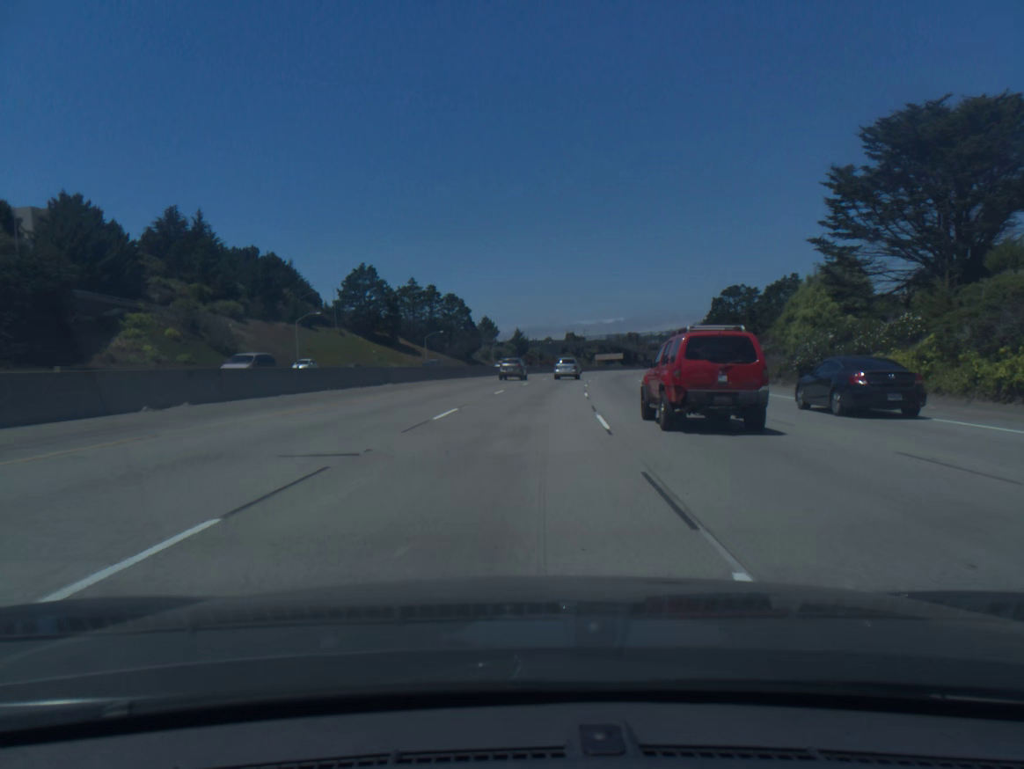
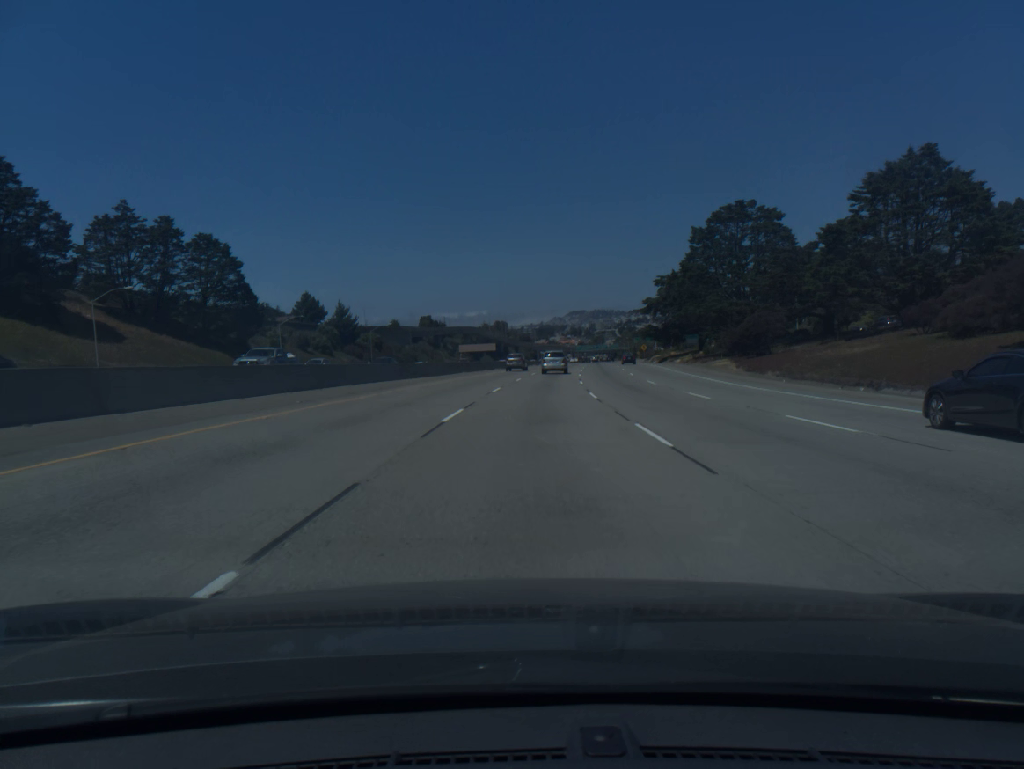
(+7.4, +88.8) m; +10°
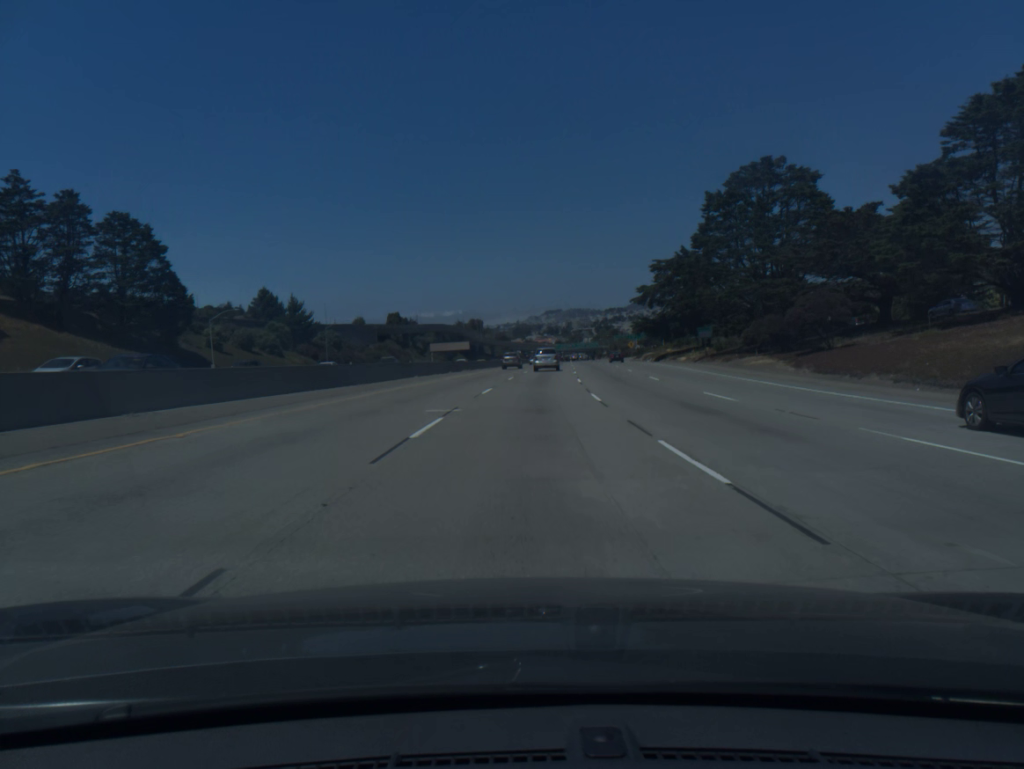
(+0.3, +17.8) m; +2°
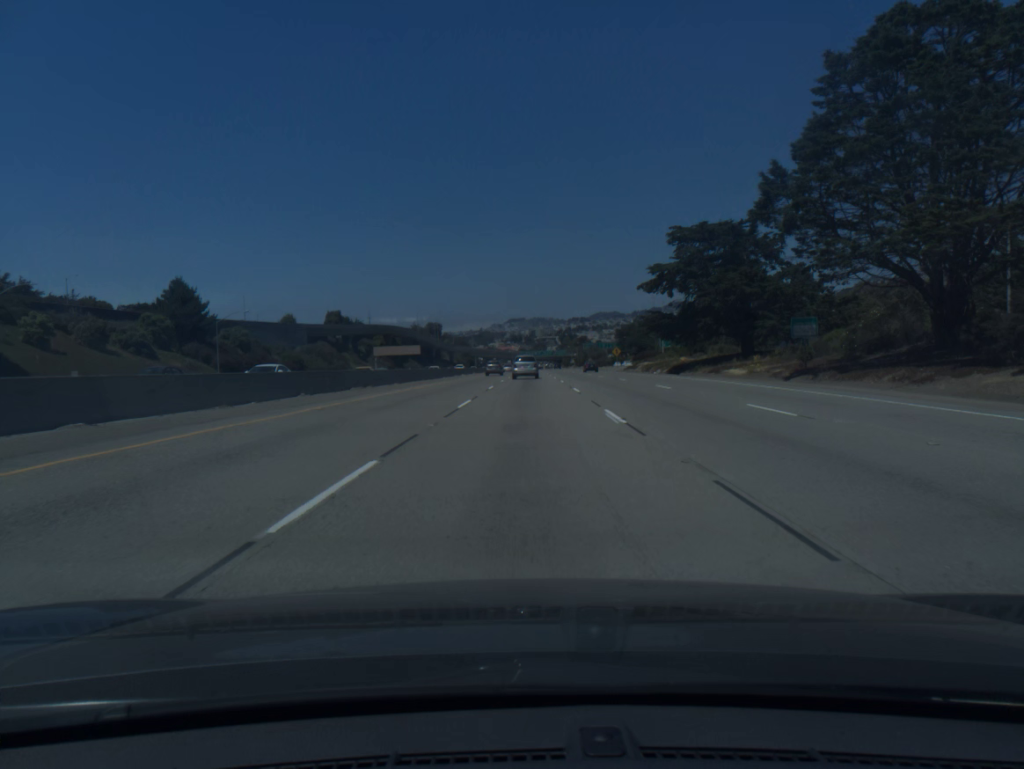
(+0.9, +35.5) m; +3°
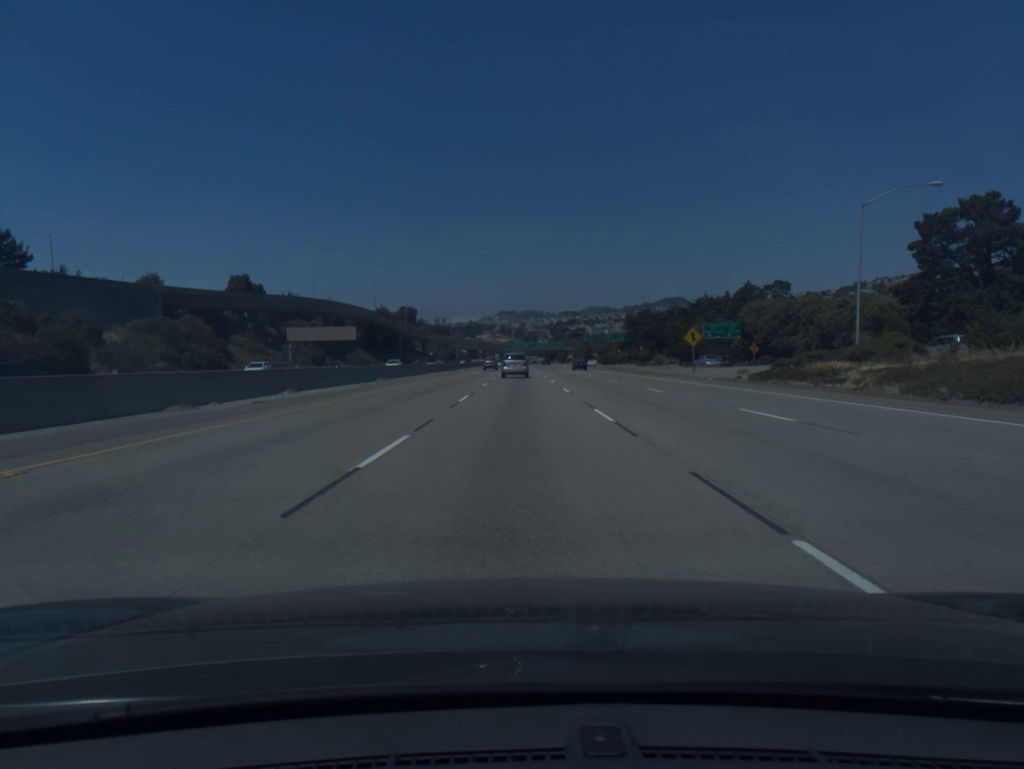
(+1.1, +70.2) m; +1°
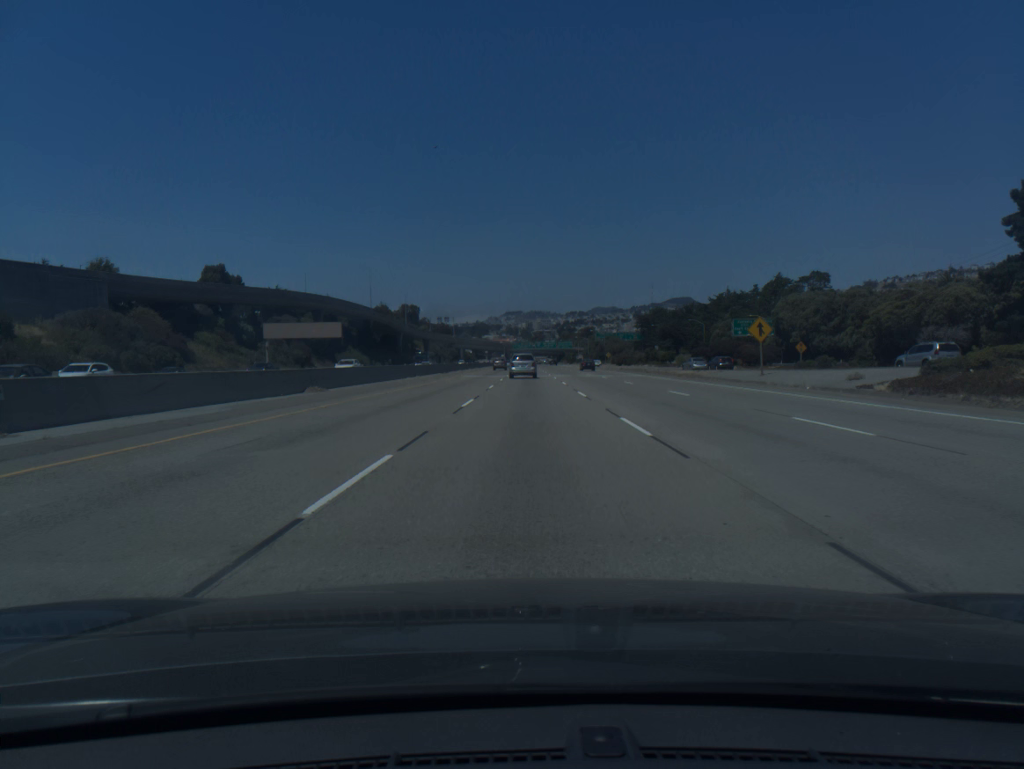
(-0.1, +17.4) m; -1°
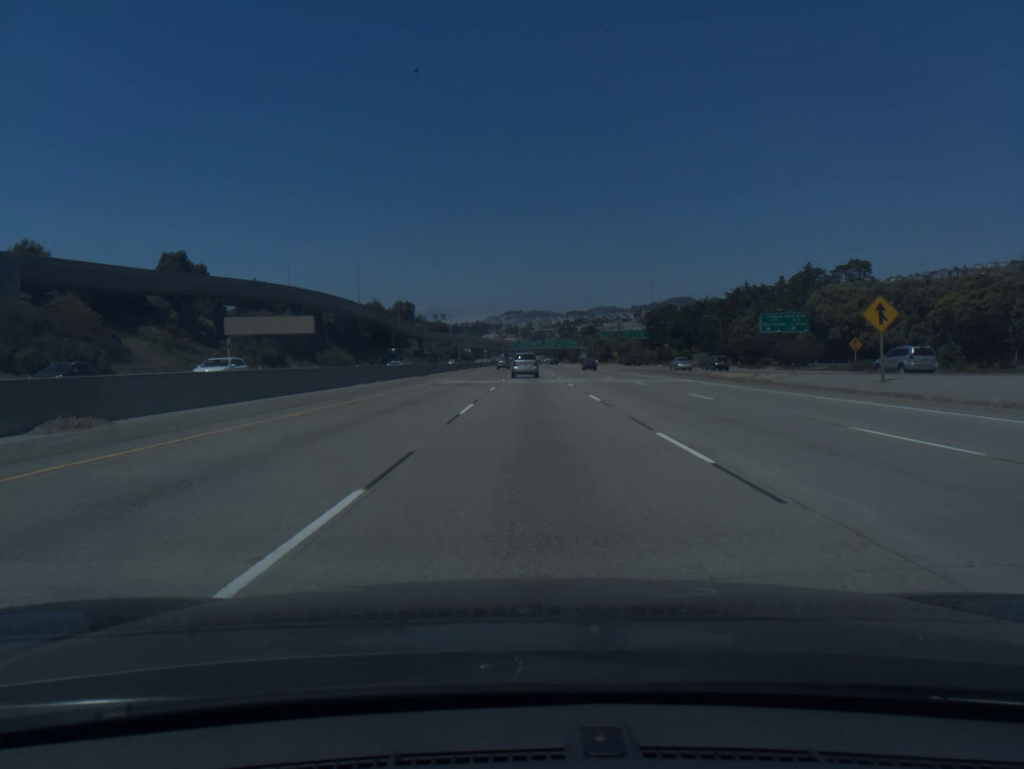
(0.0, +17.4) m; 0°
